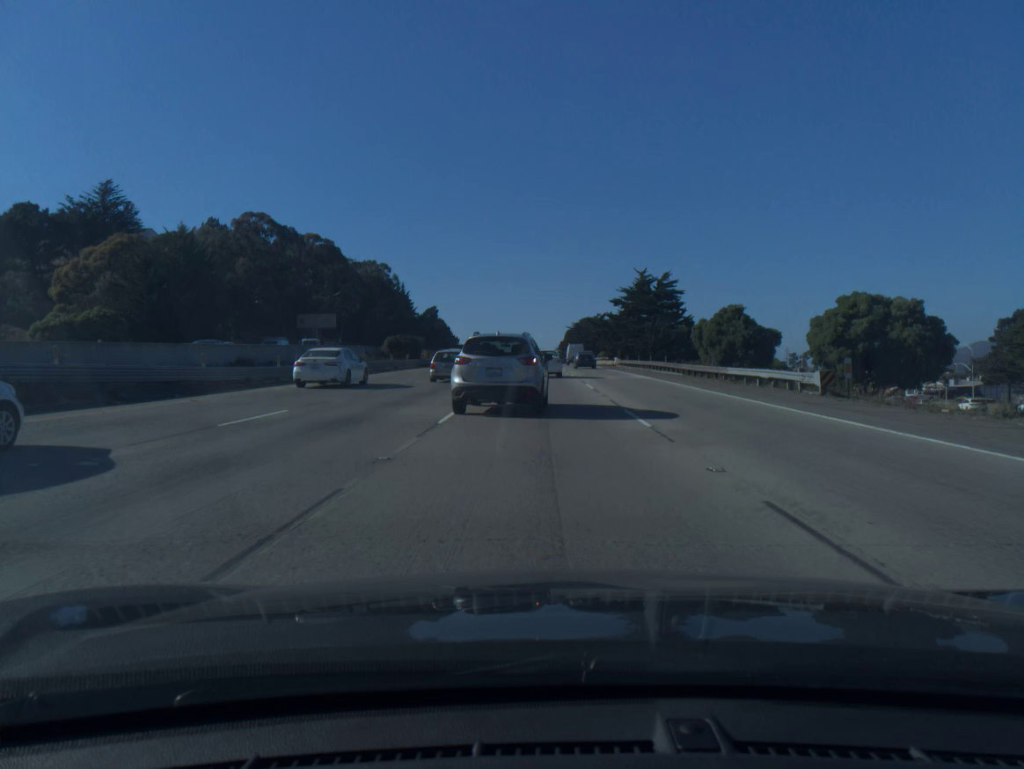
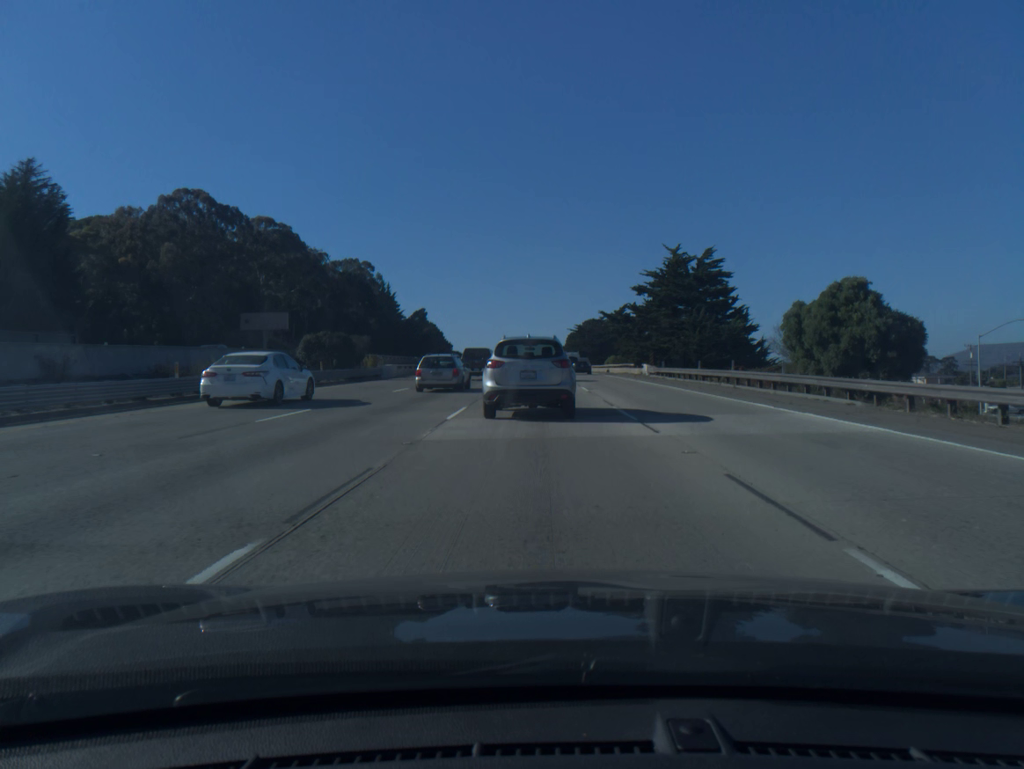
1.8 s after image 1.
(0.0, +27.3) m; 0°
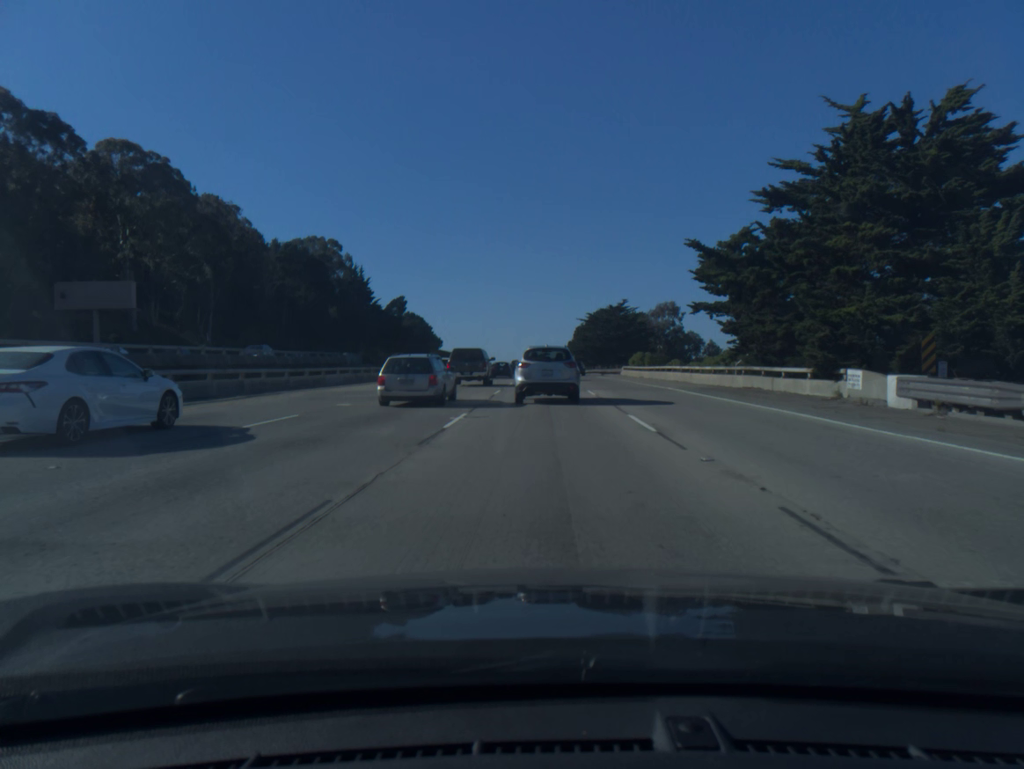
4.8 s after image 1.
(-0.2, +45.5) m; 0°
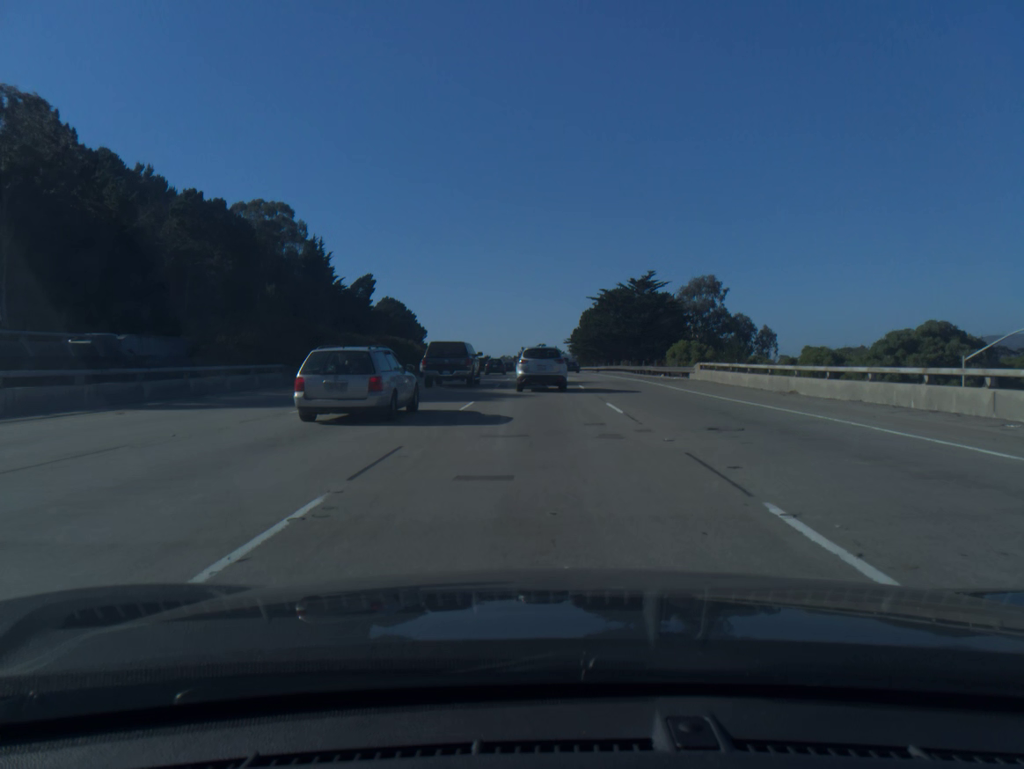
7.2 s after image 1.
(+0.1, +40.3) m; 0°
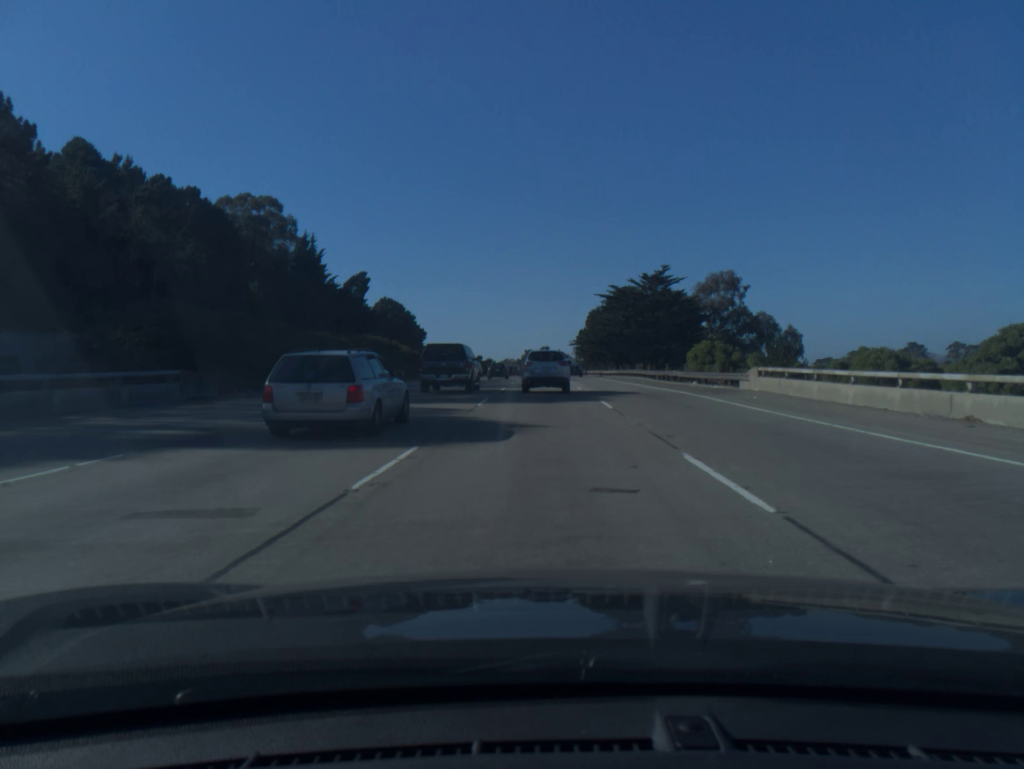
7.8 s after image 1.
(0.0, +10.7) m; 0°
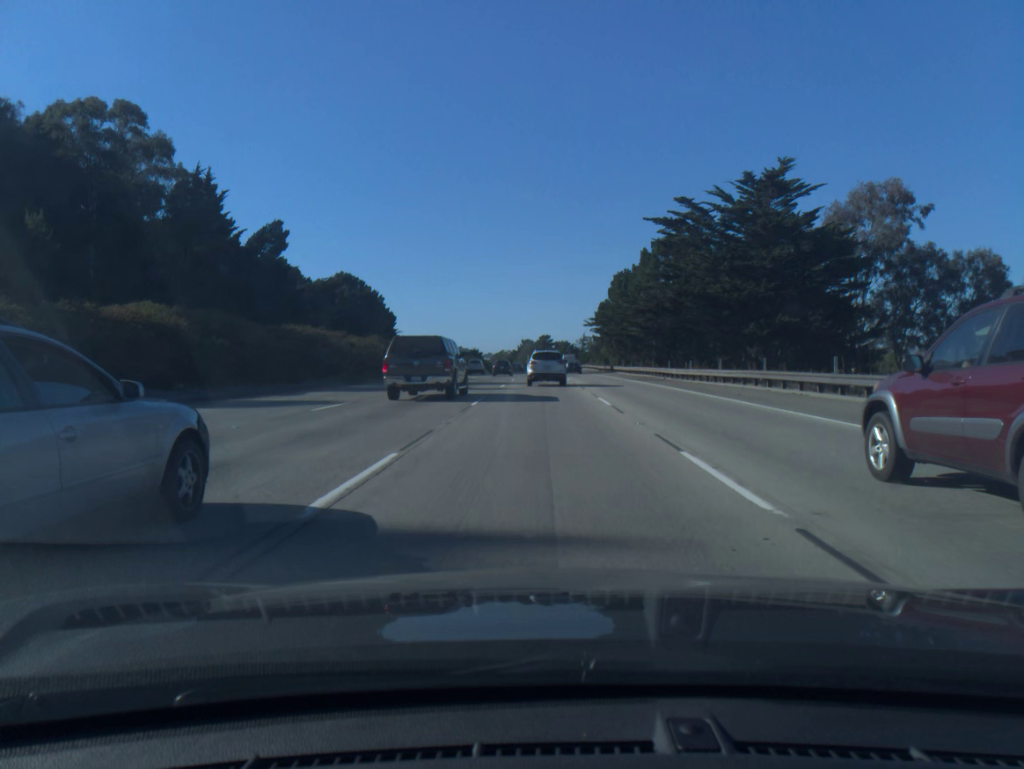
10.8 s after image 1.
(+0.1, +55.9) m; 0°
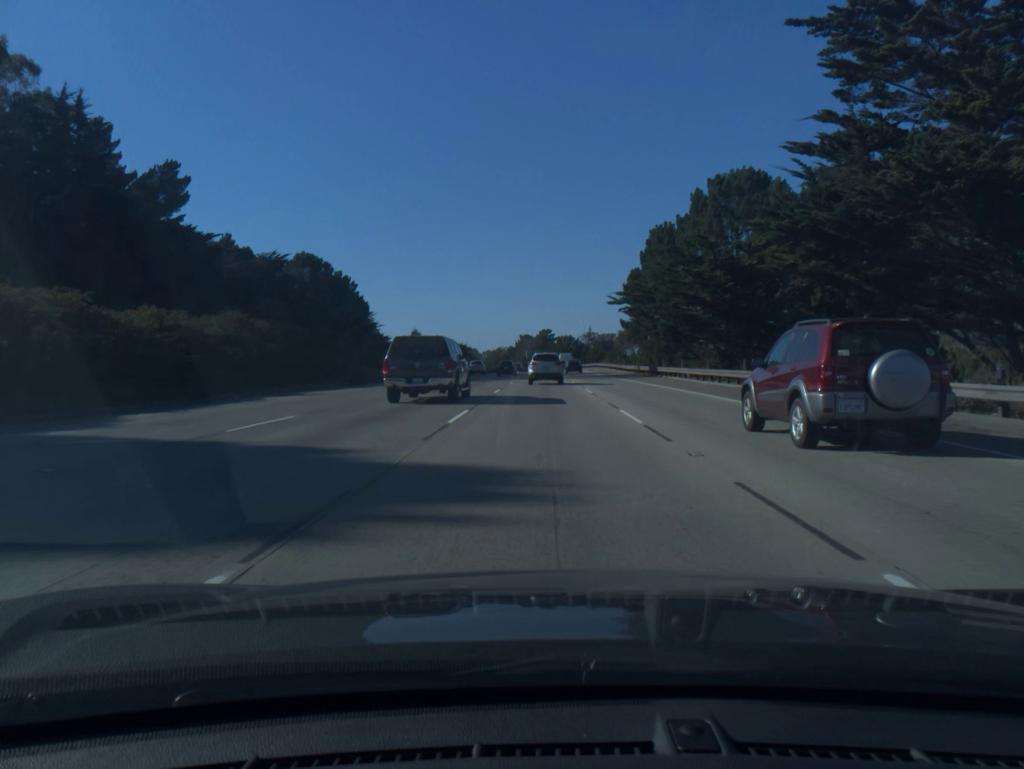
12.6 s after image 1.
(-0.1, +34.7) m; 0°
